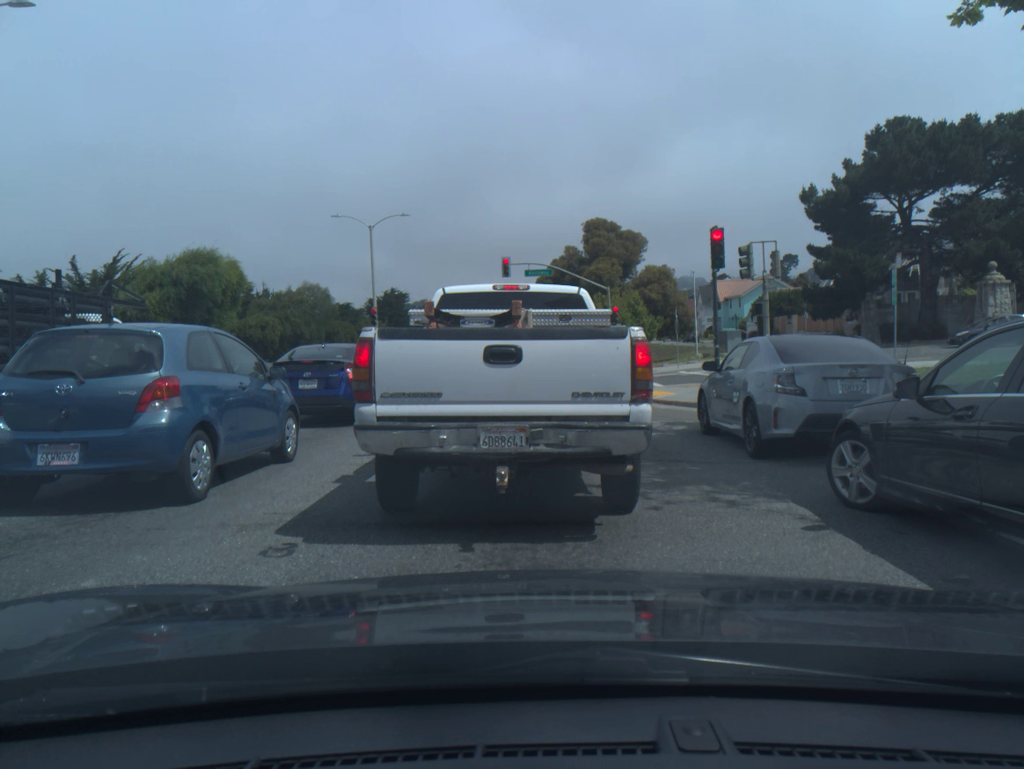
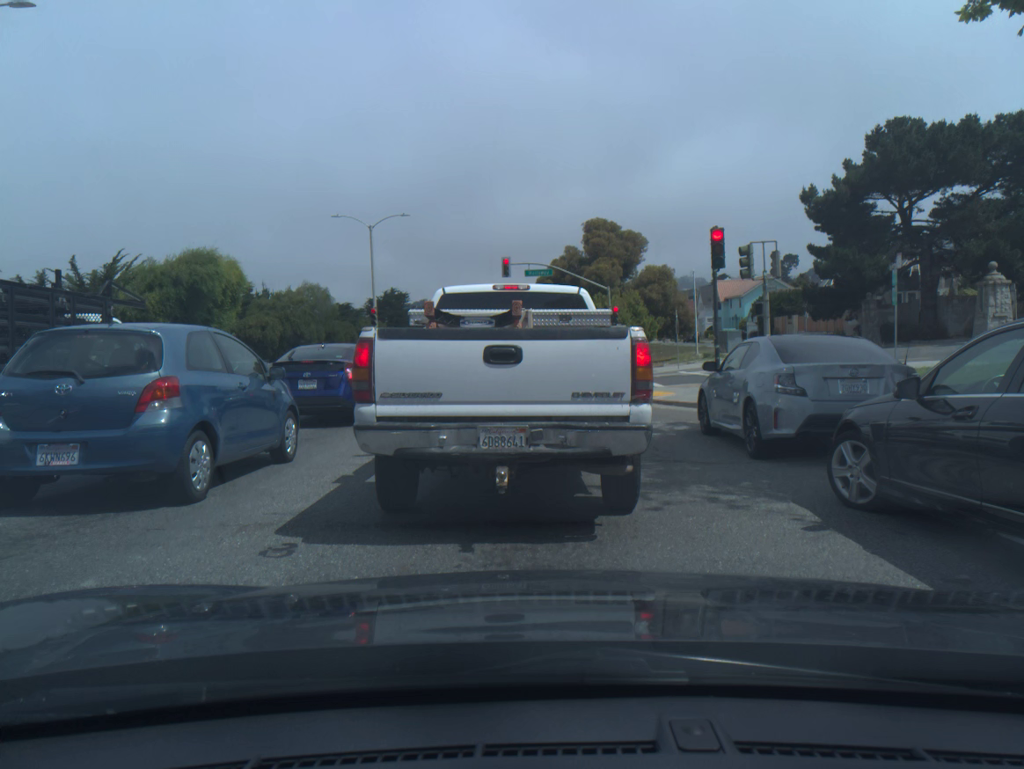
(0.0, 0.0) m; 0°
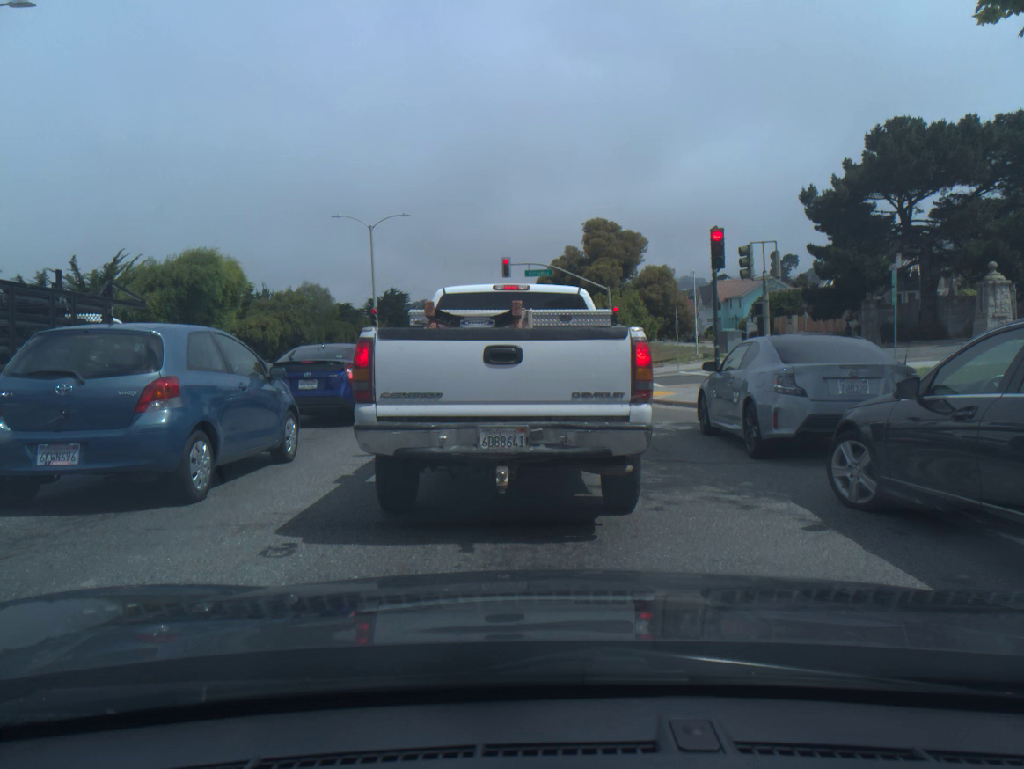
(0.0, 0.0) m; 0°
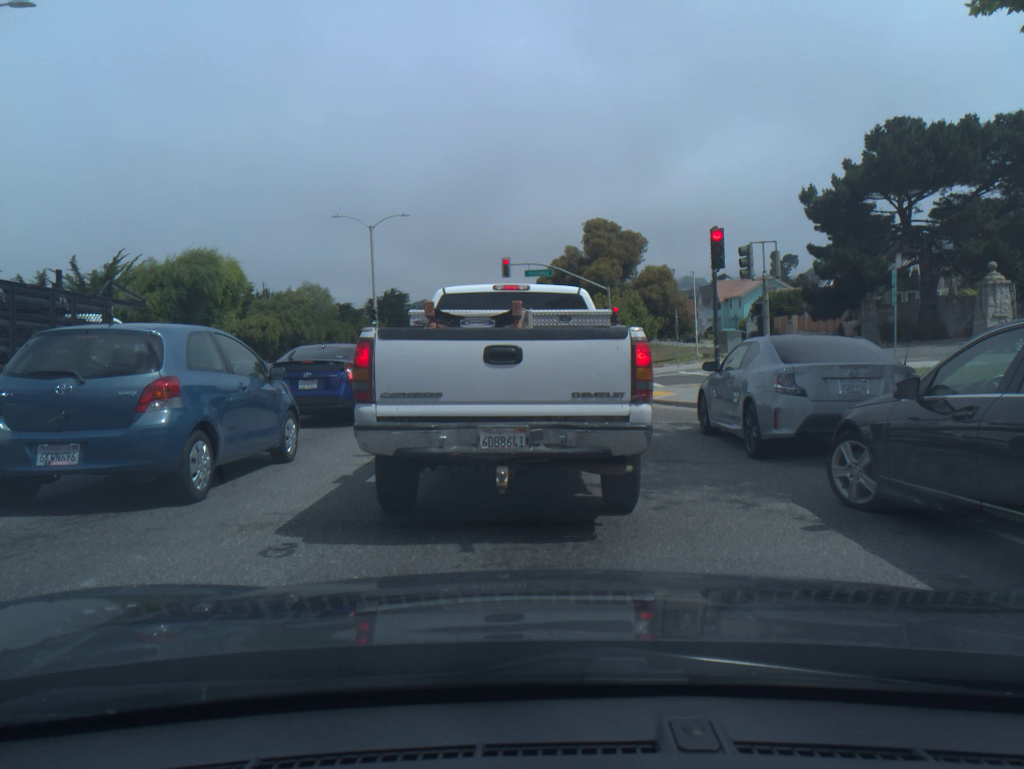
(0.0, 0.0) m; 0°
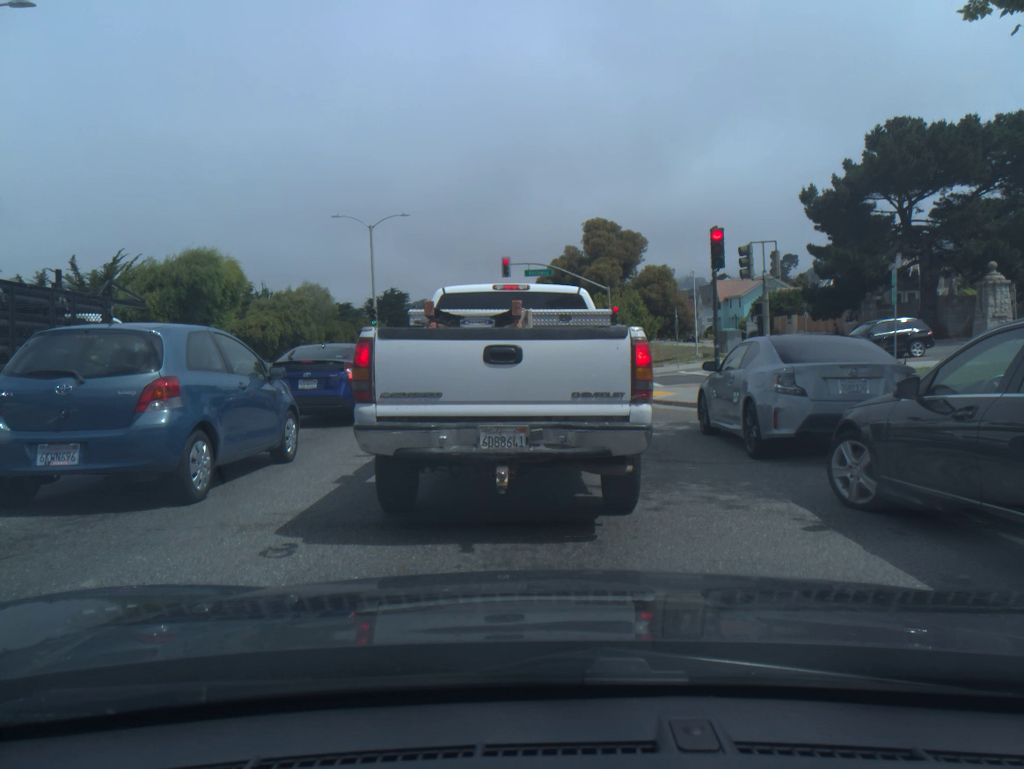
(-0.1, 0.0) m; 0°
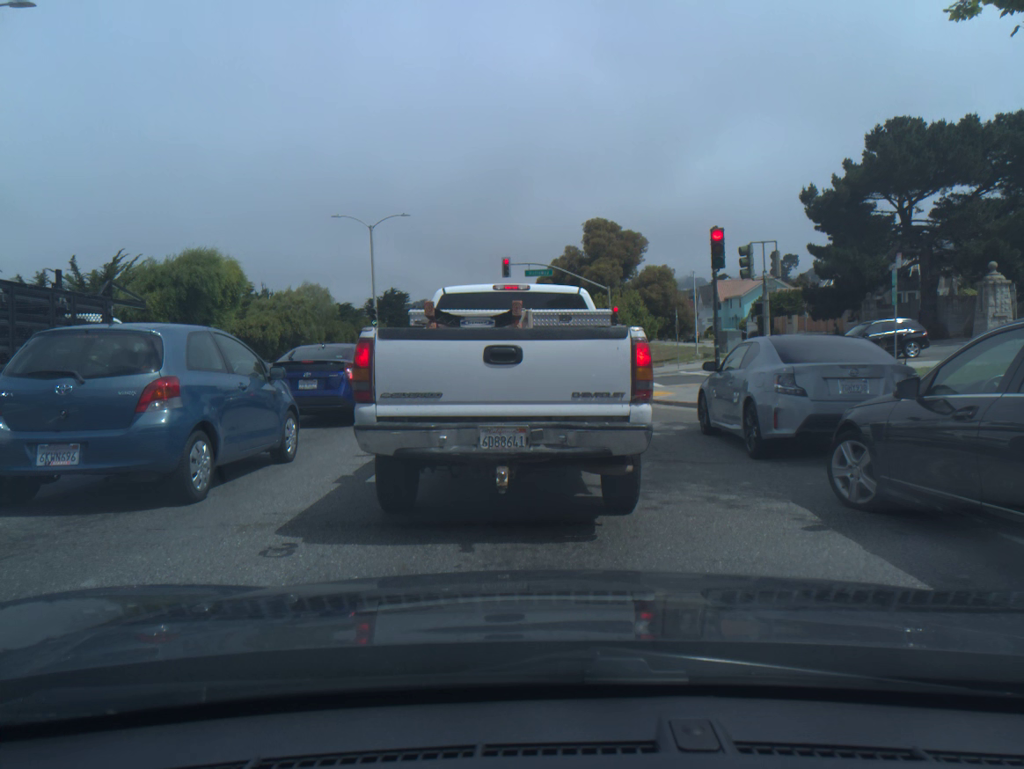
(0.0, 0.0) m; 0°
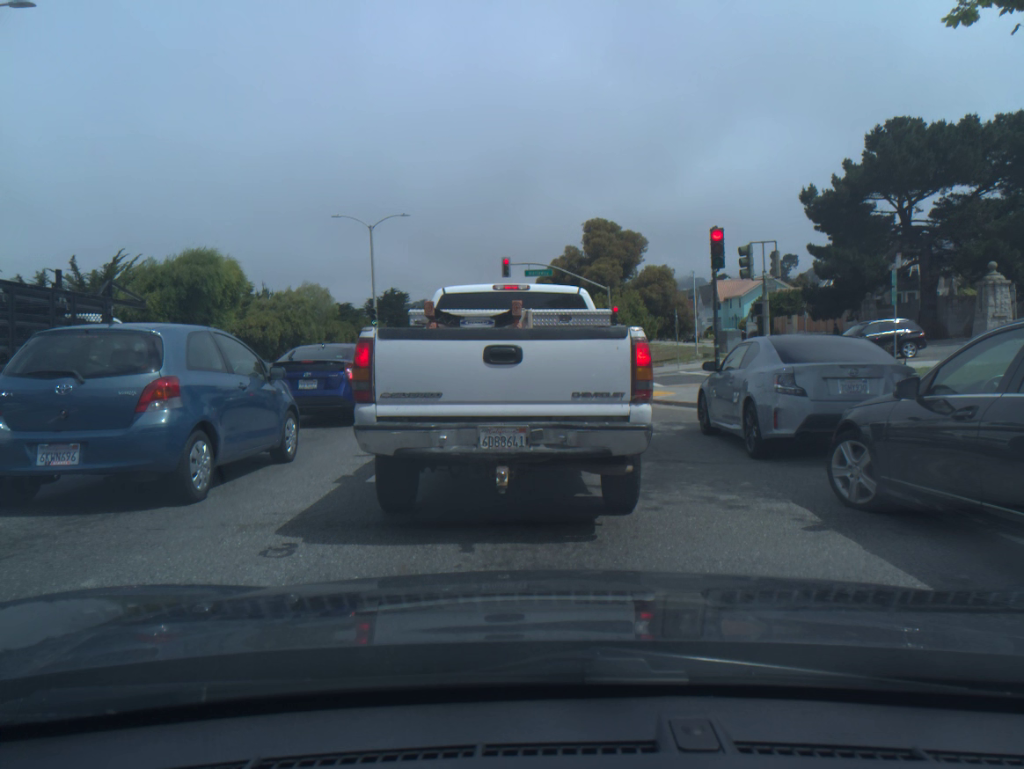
(0.0, 0.0) m; 0°
